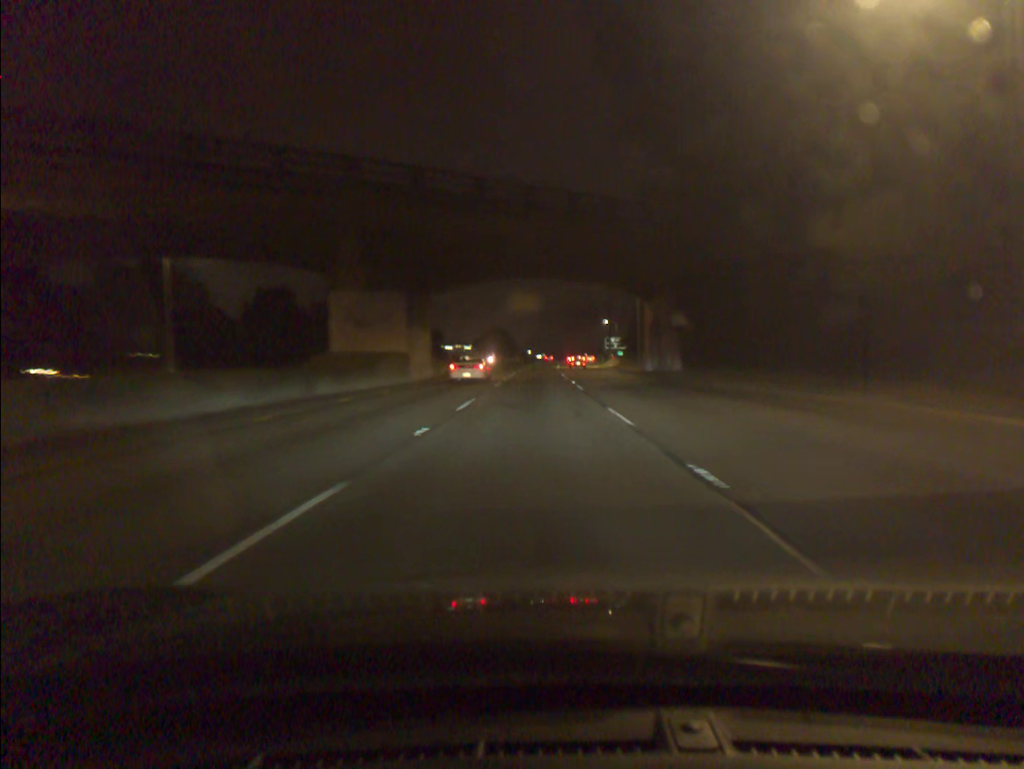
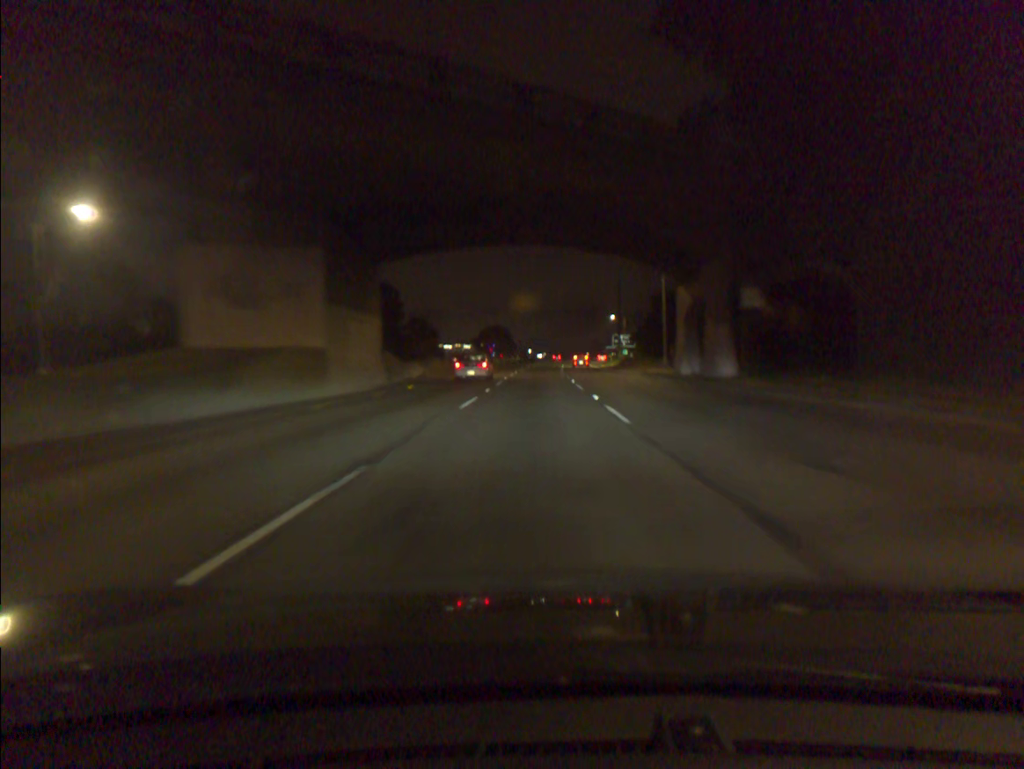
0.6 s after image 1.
(0.0, +14.3) m; 0°
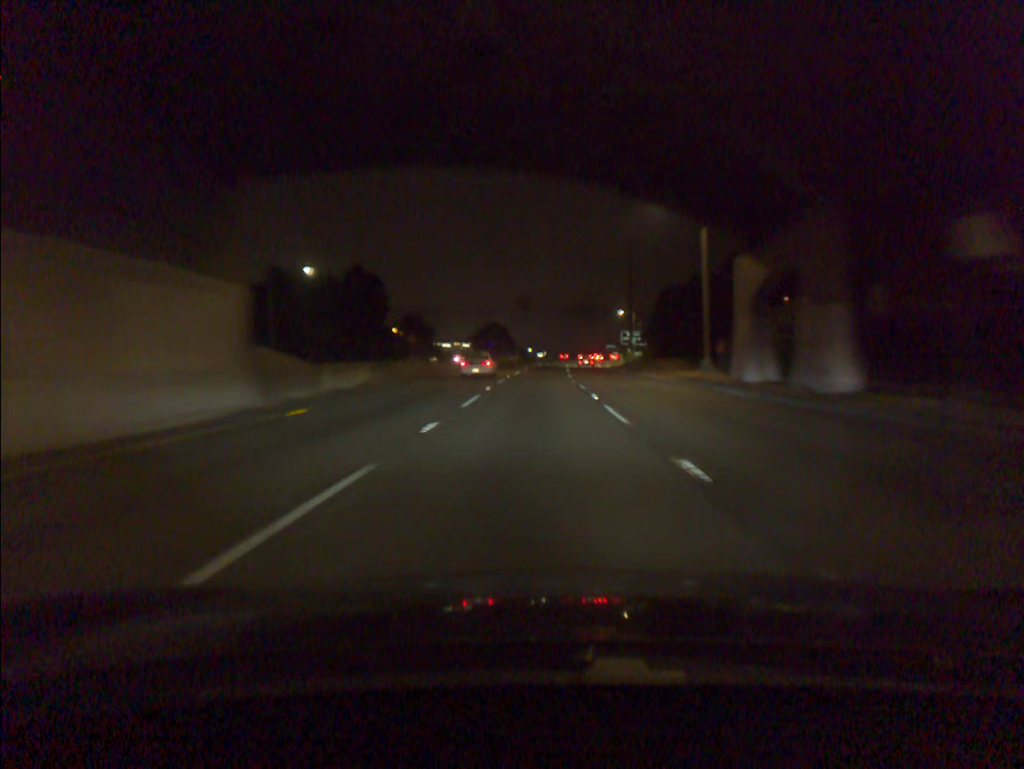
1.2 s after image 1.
(0.0, +14.2) m; 0°
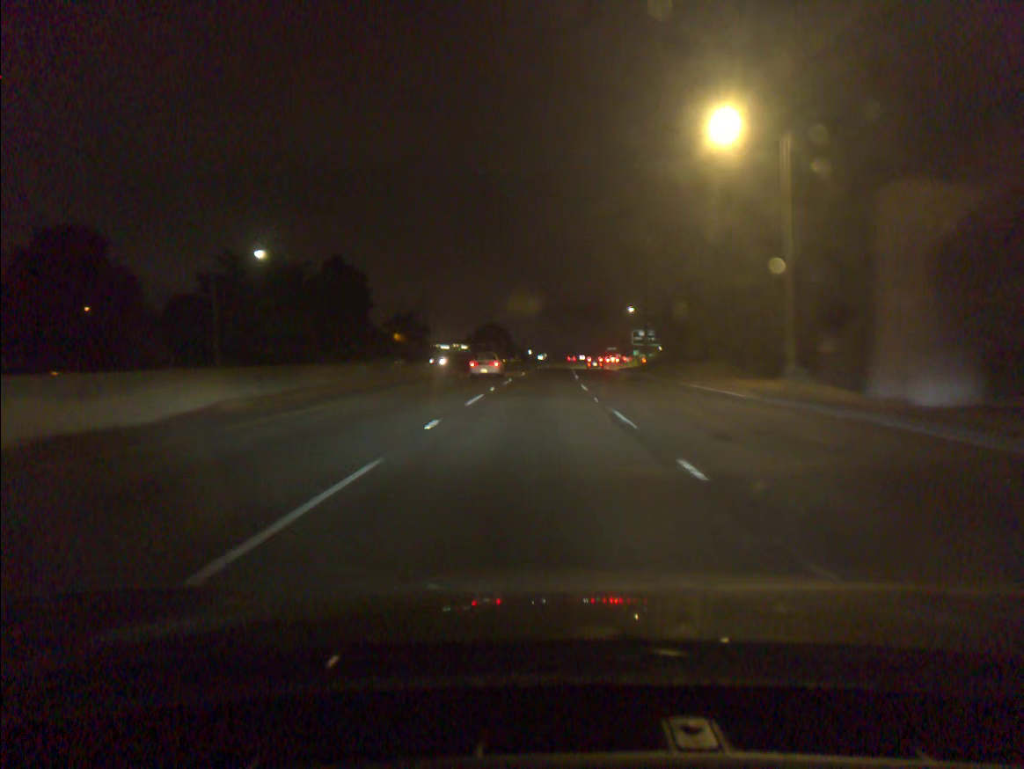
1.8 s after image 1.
(0.0, +14.2) m; 0°
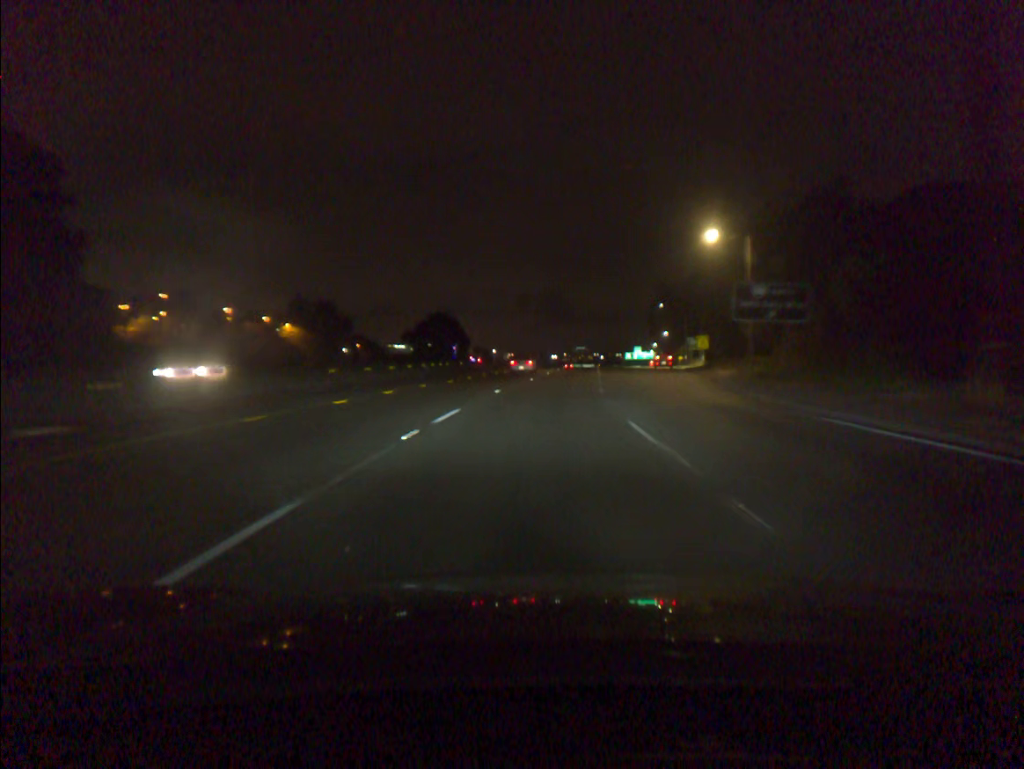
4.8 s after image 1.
(+1.3, +71.1) m; +2°
